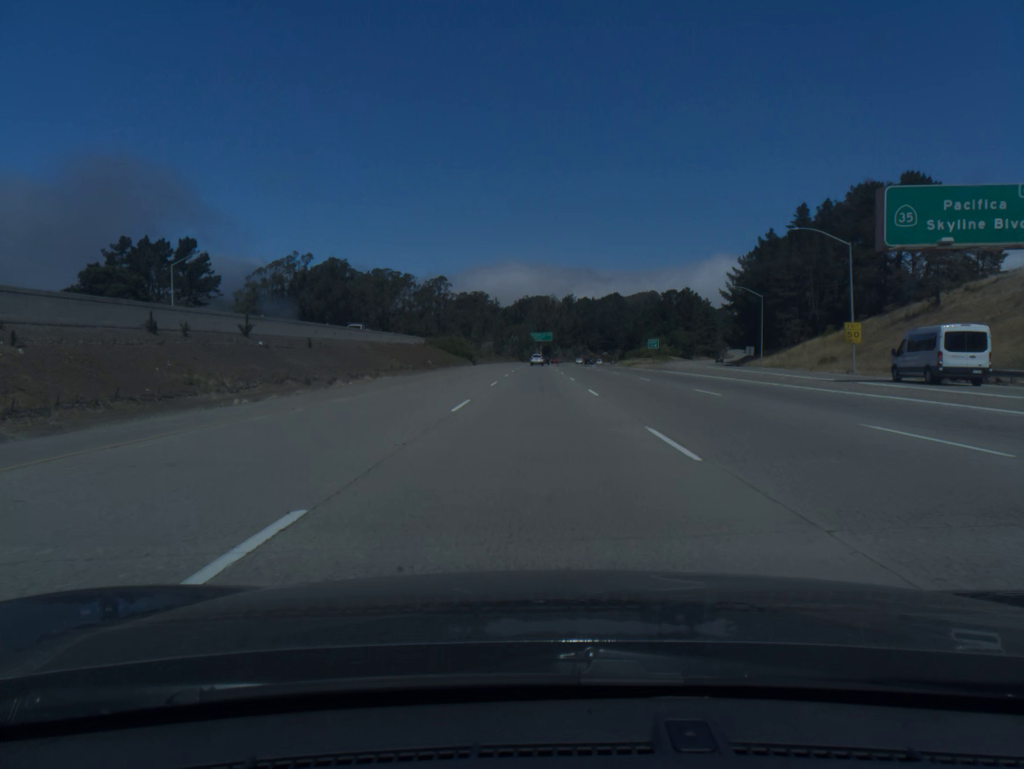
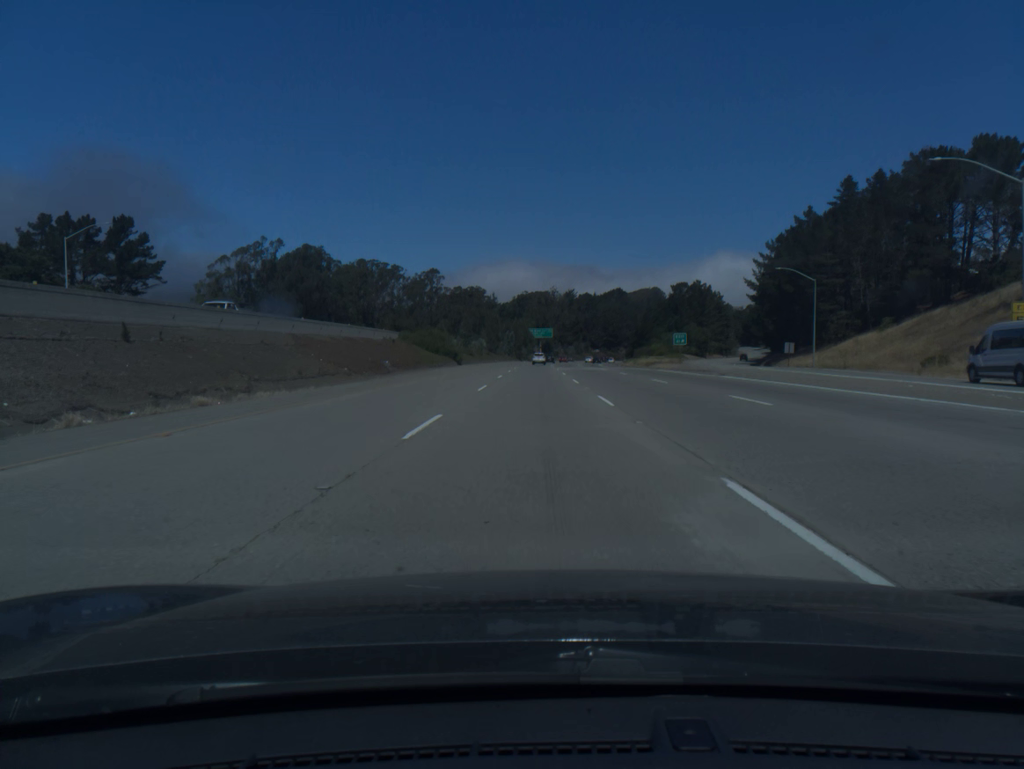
(0.0, +20.1) m; 0°
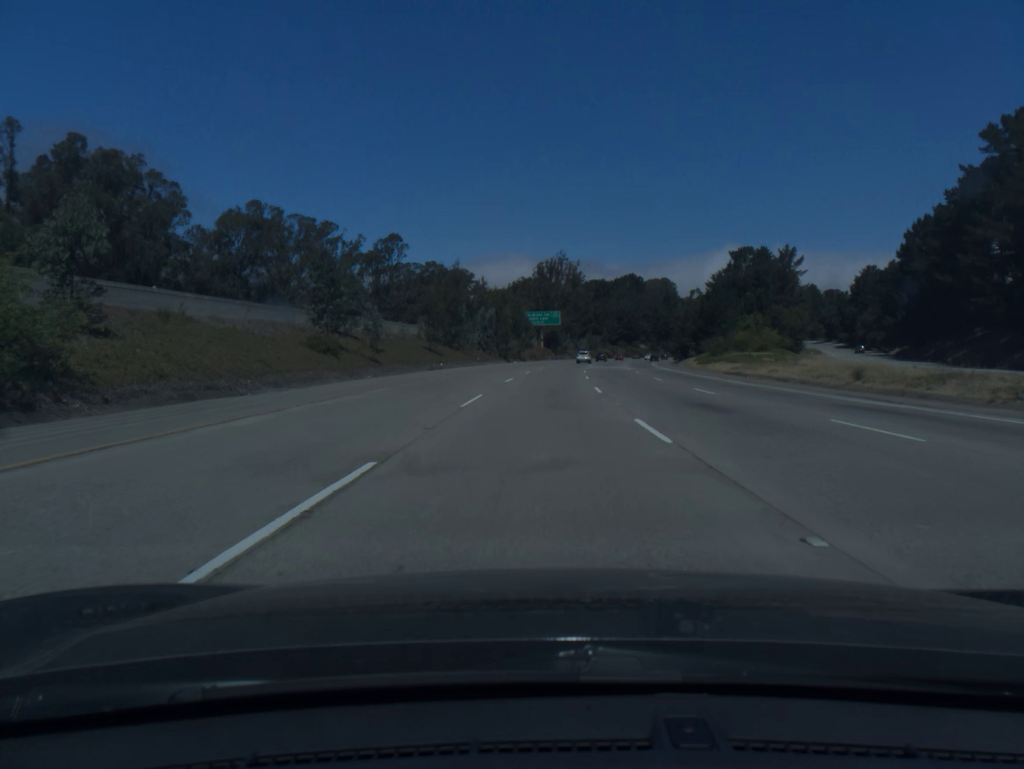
(-0.2, +80.2) m; 0°
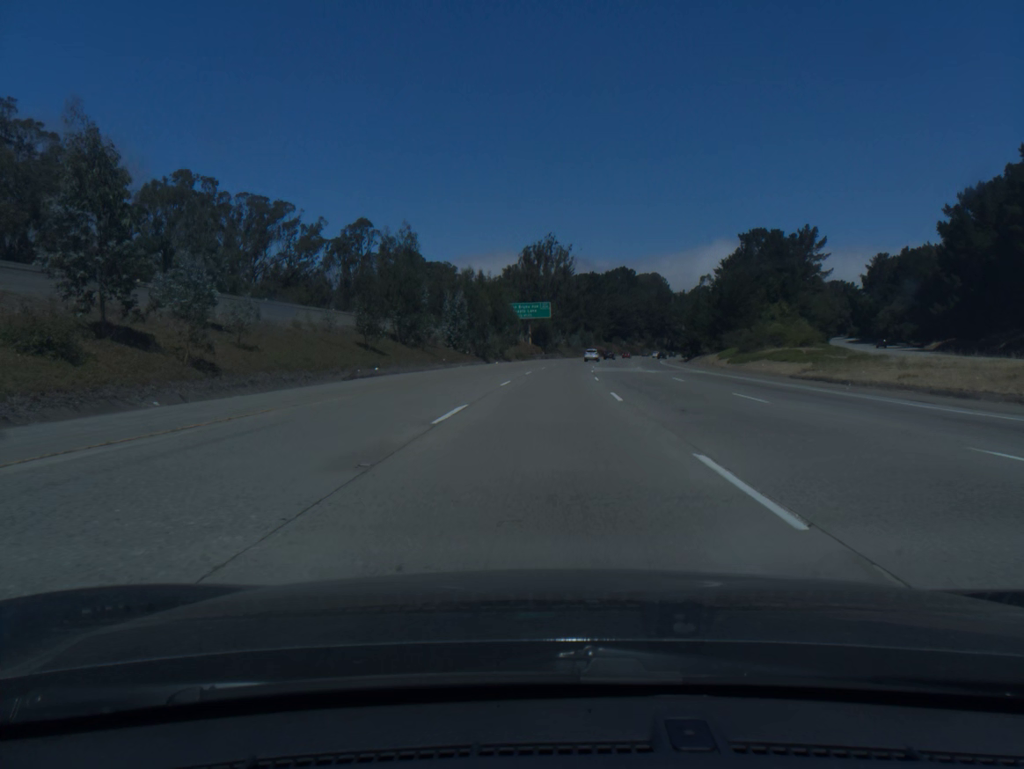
(+0.1, +20.0) m; +1°
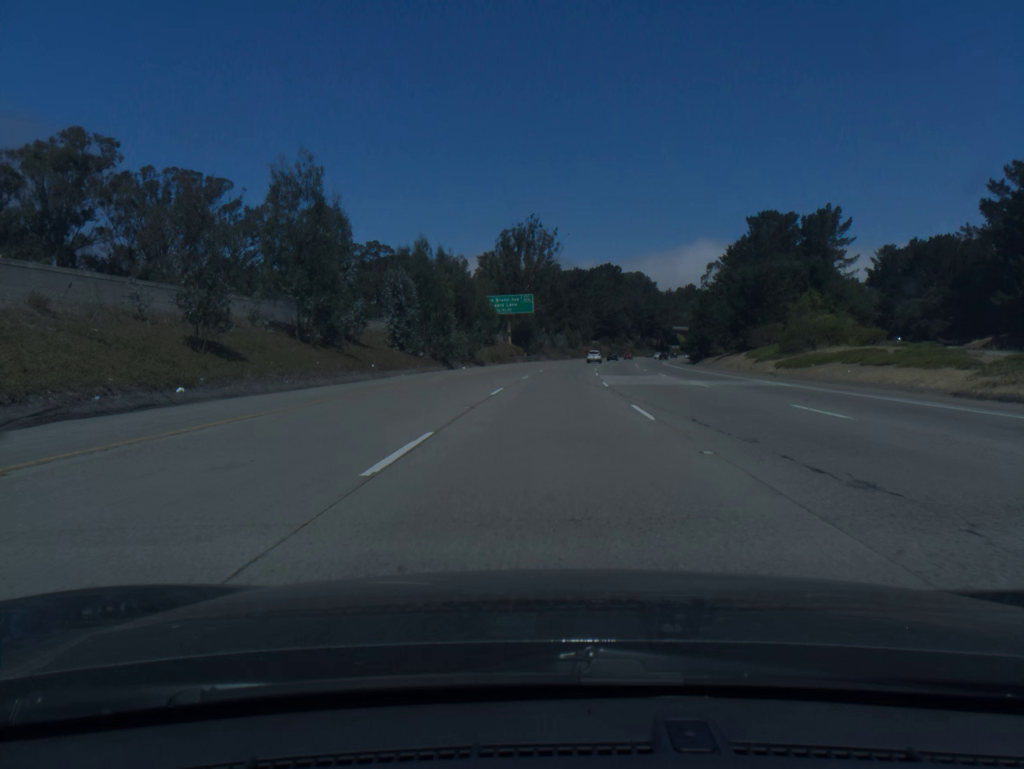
(+0.2, +20.1) m; +1°
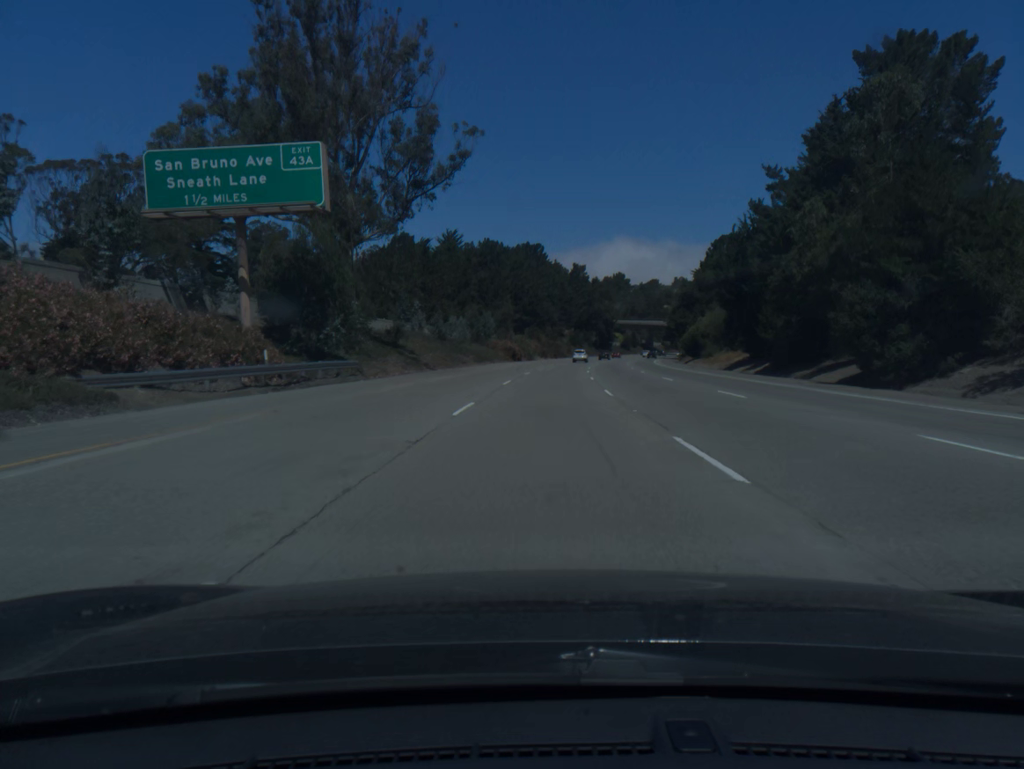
(+4.3, +80.2) m; +6°
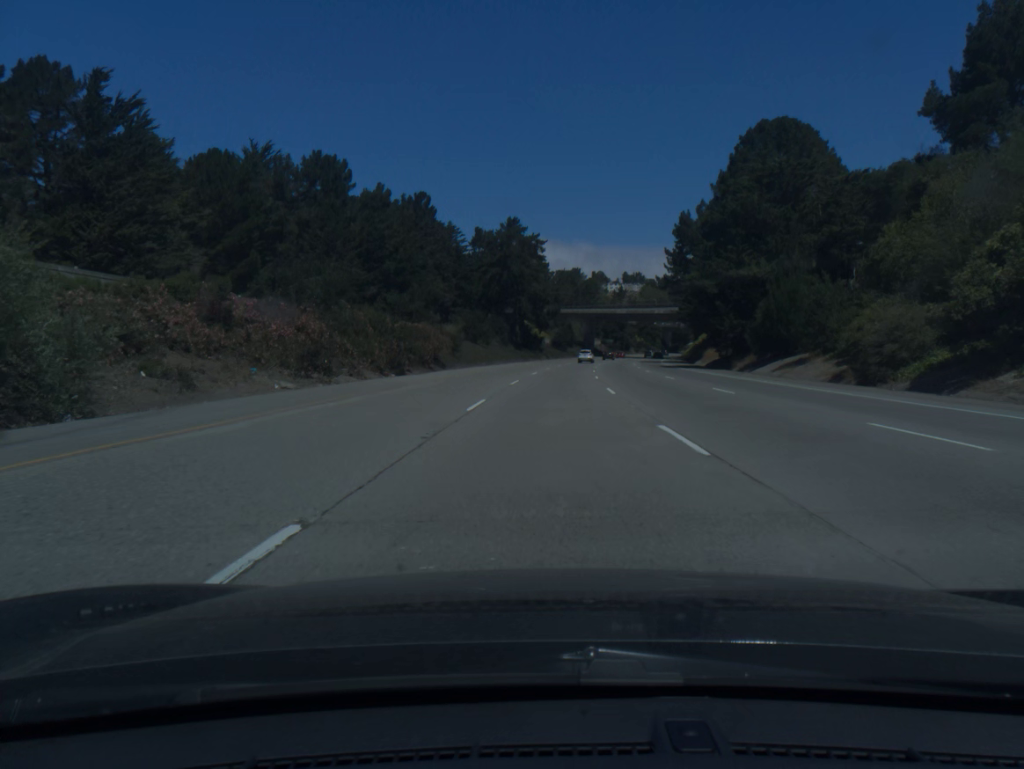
(+5.9, +100.4) m; +7°
